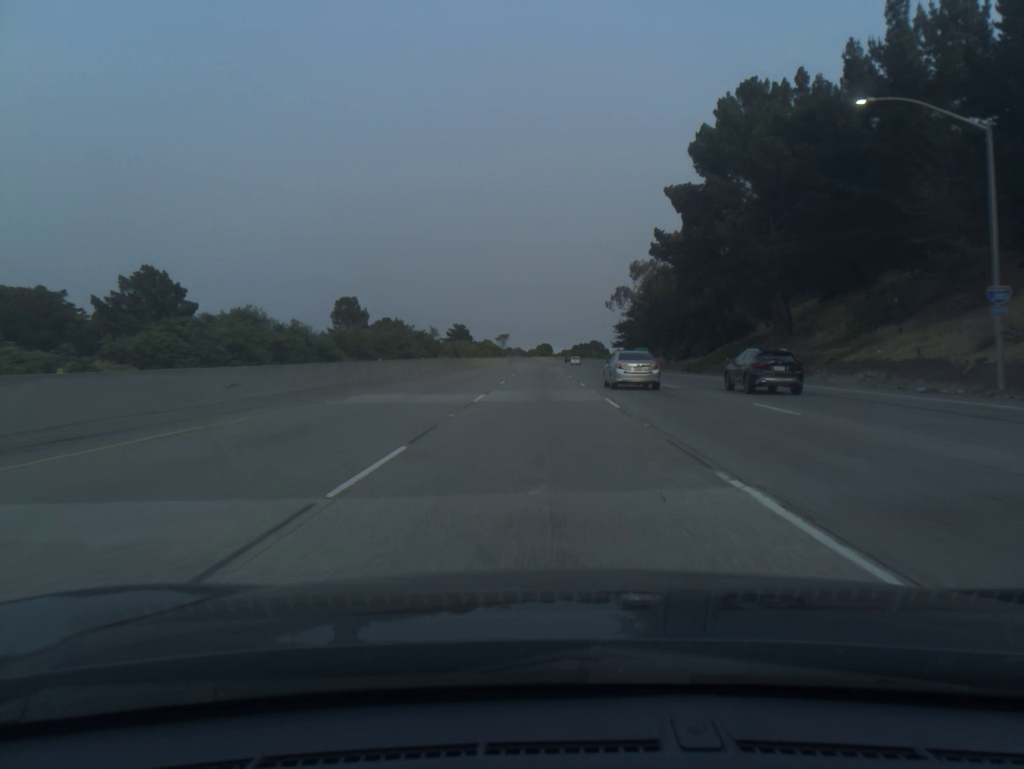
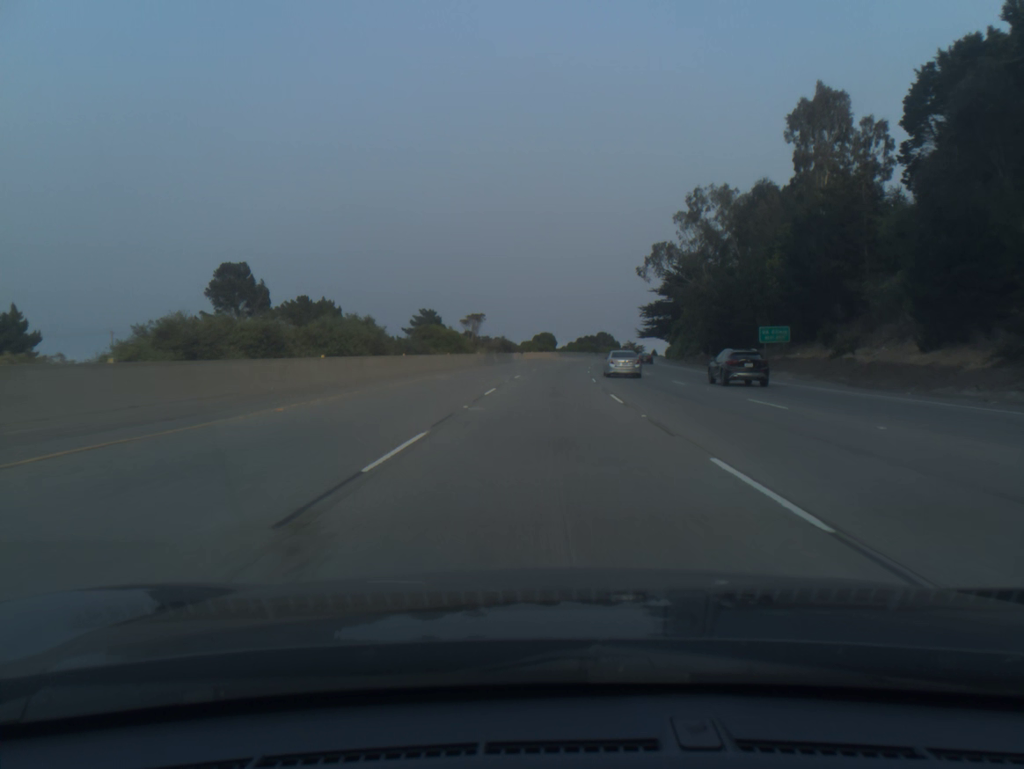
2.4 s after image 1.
(-0.1, +71.6) m; 0°
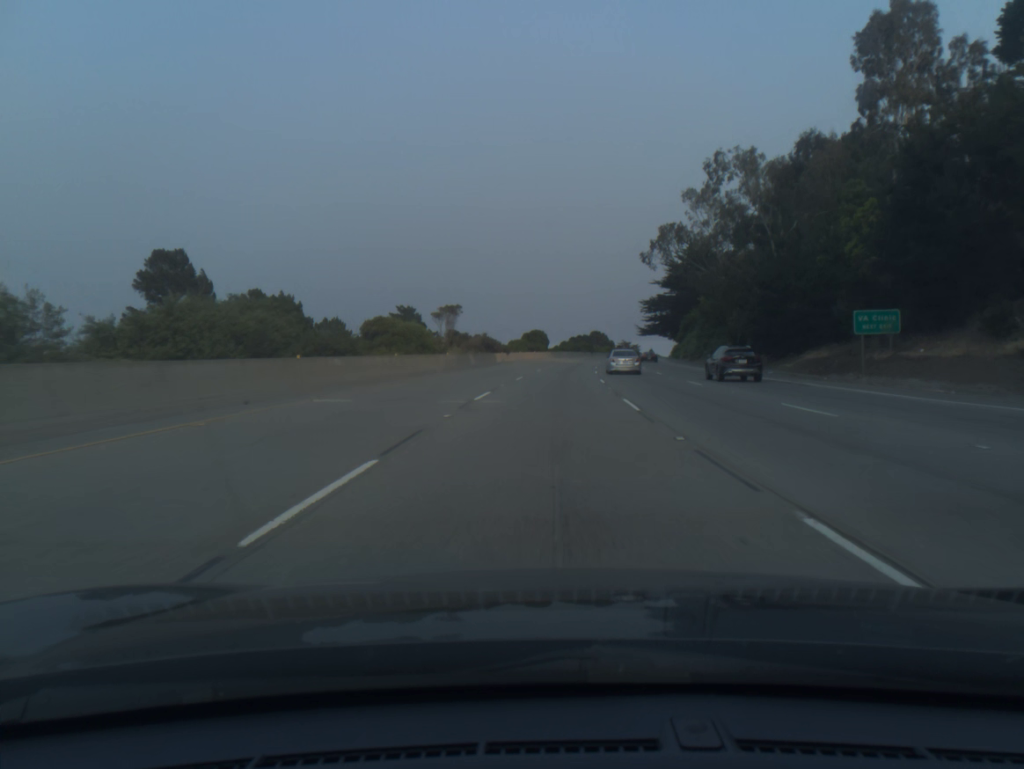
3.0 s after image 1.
(+0.1, +17.9) m; +1°
